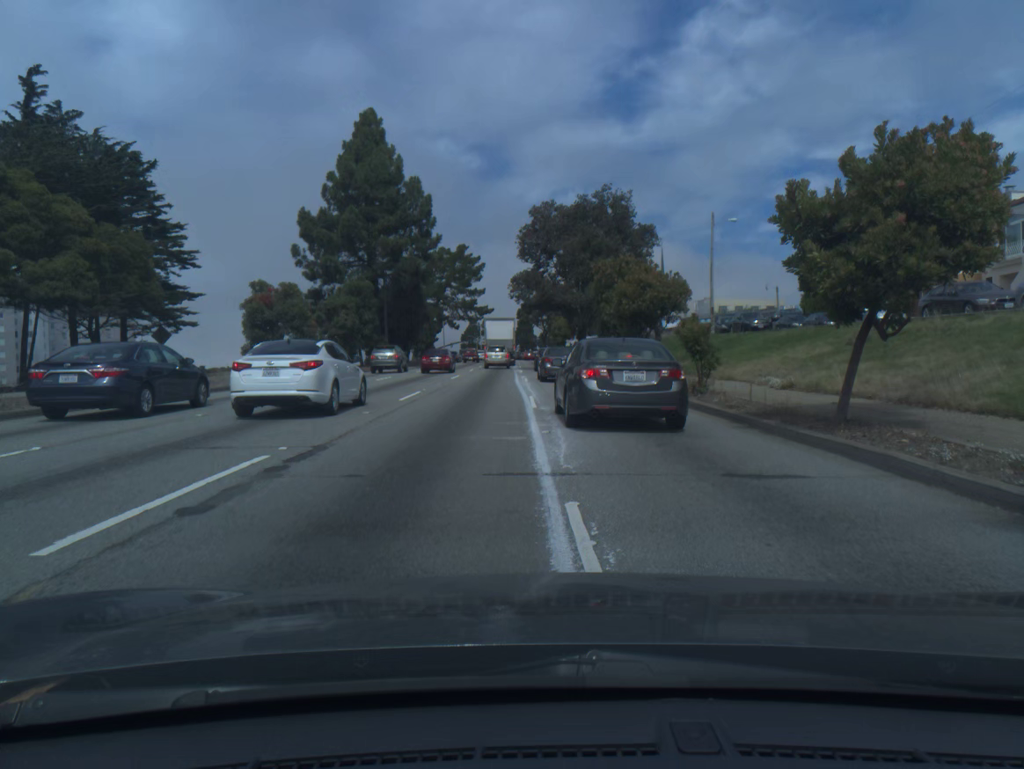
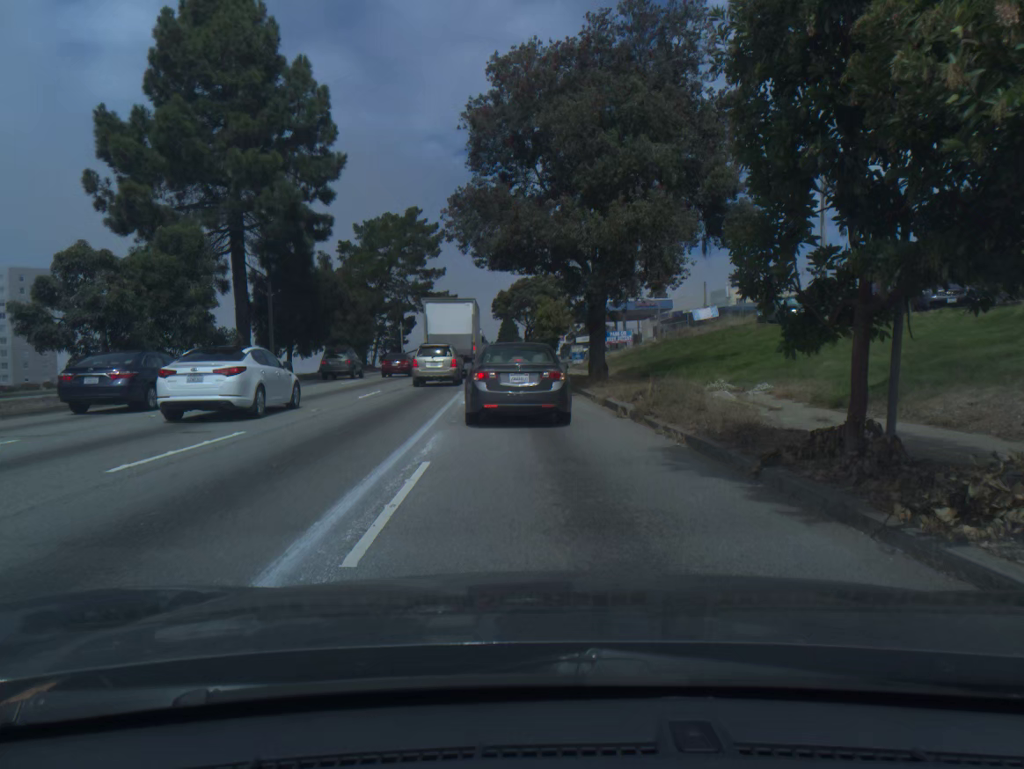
(+0.3, +27.1) m; 0°
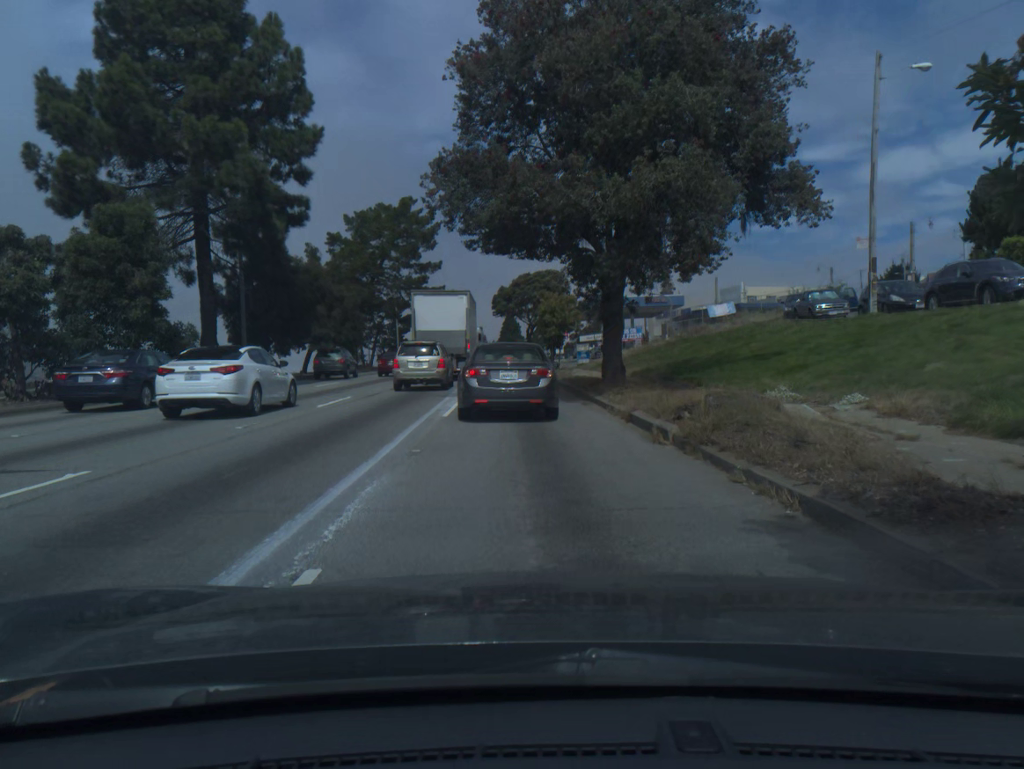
(0.0, +4.5) m; 0°
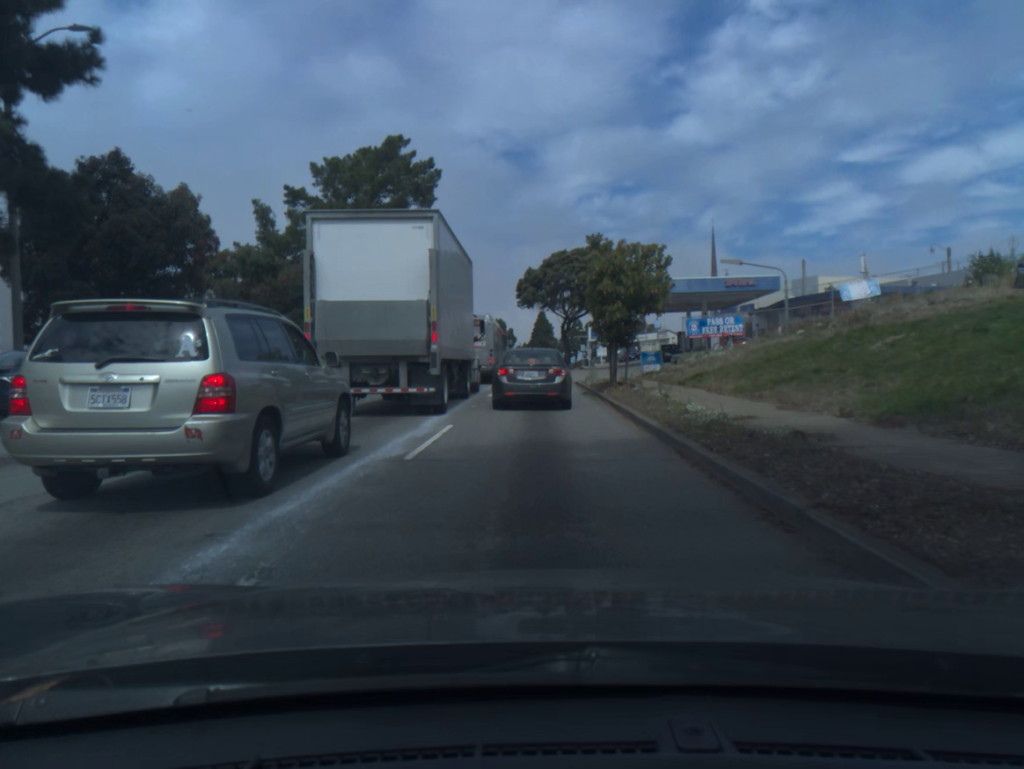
(-0.4, +20.2) m; -2°
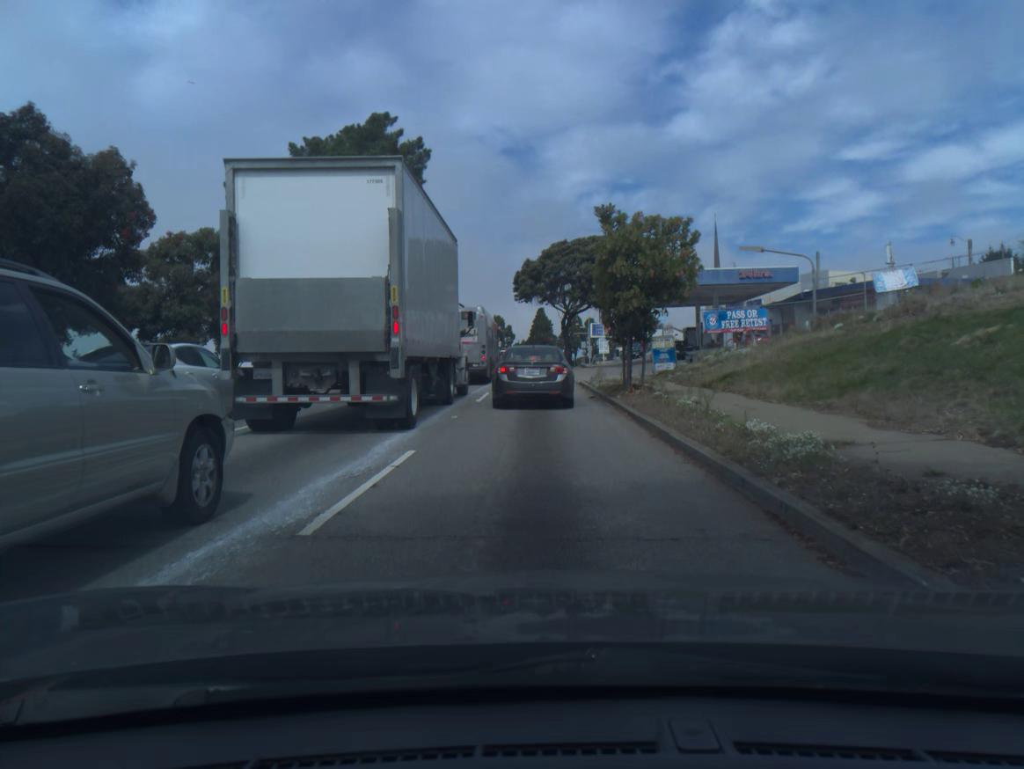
(0.0, +3.9) m; 0°
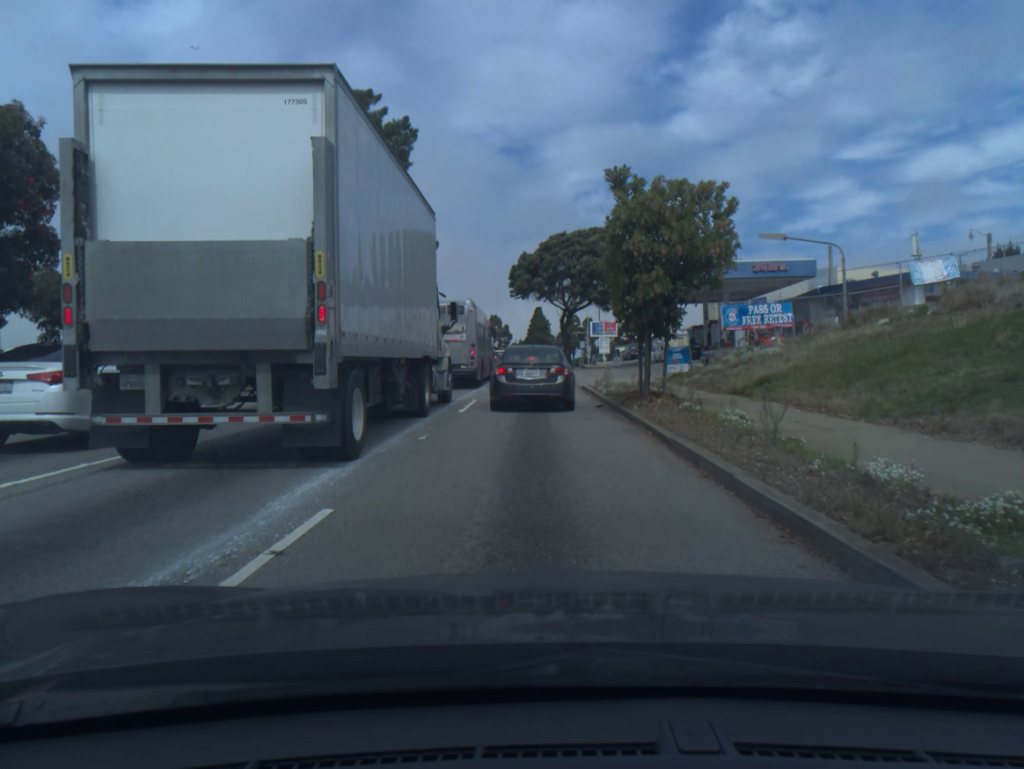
(0.0, +3.7) m; 0°
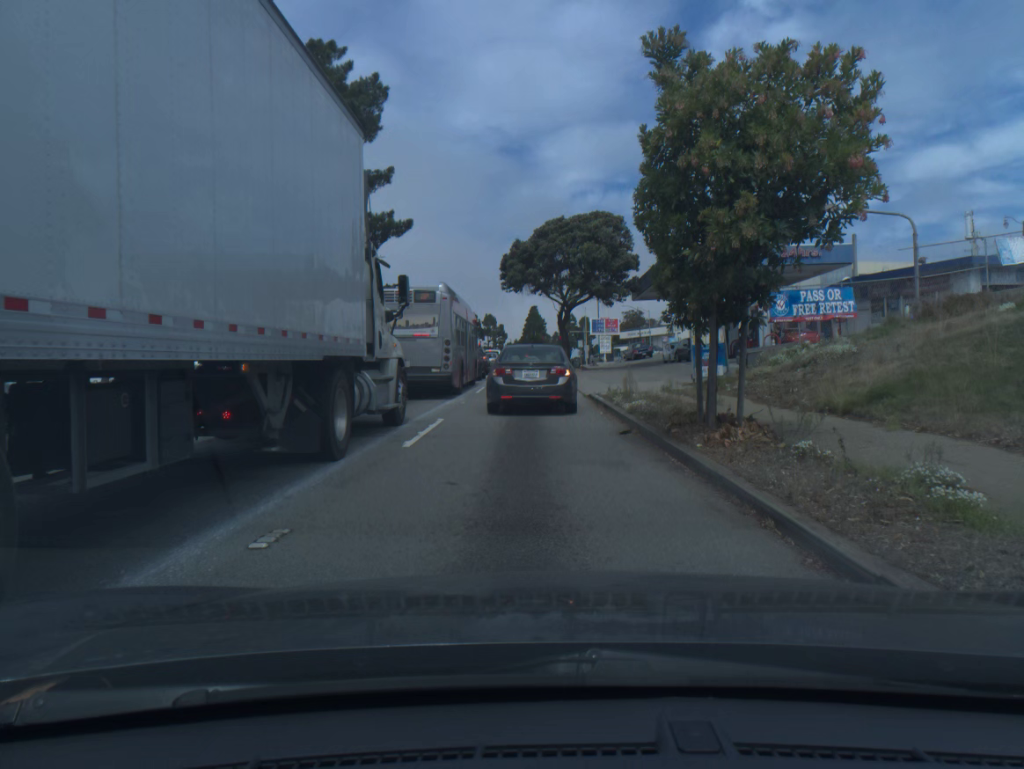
(0.0, +6.3) m; 0°
